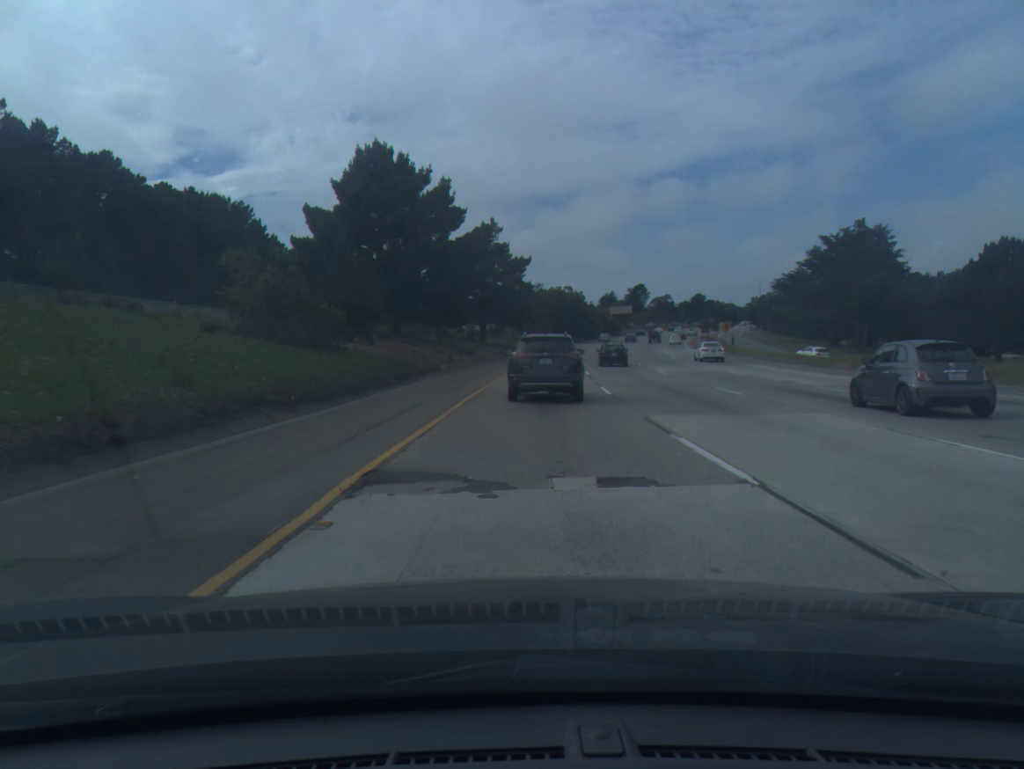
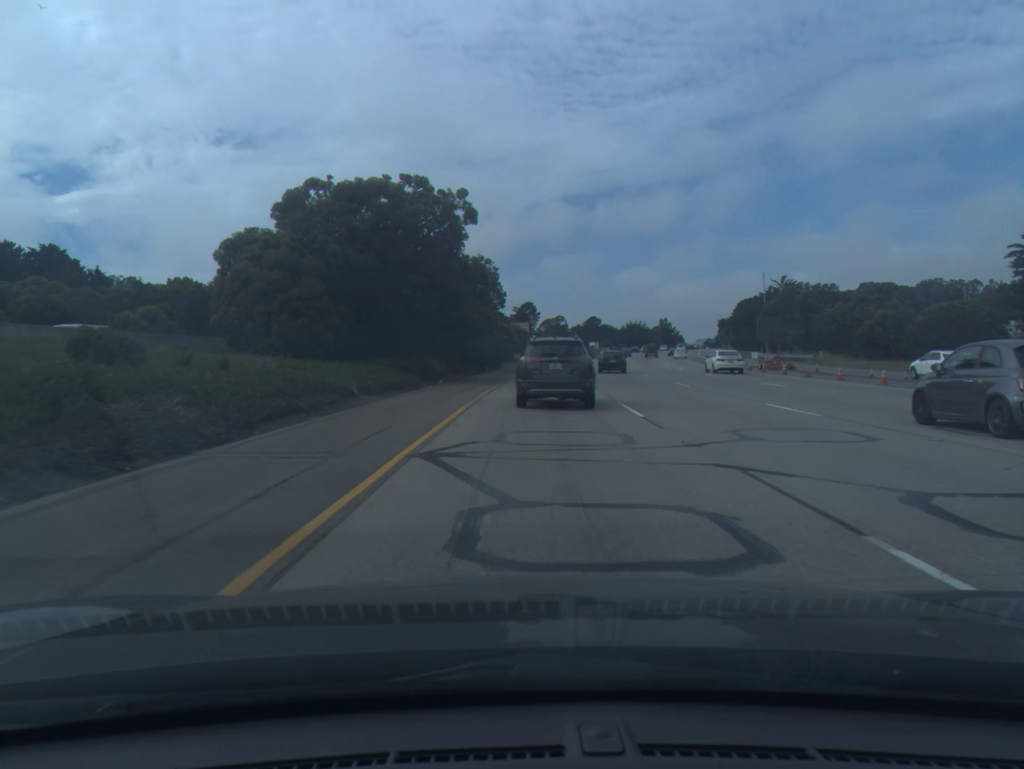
(+7.3, +93.9) m; +9°
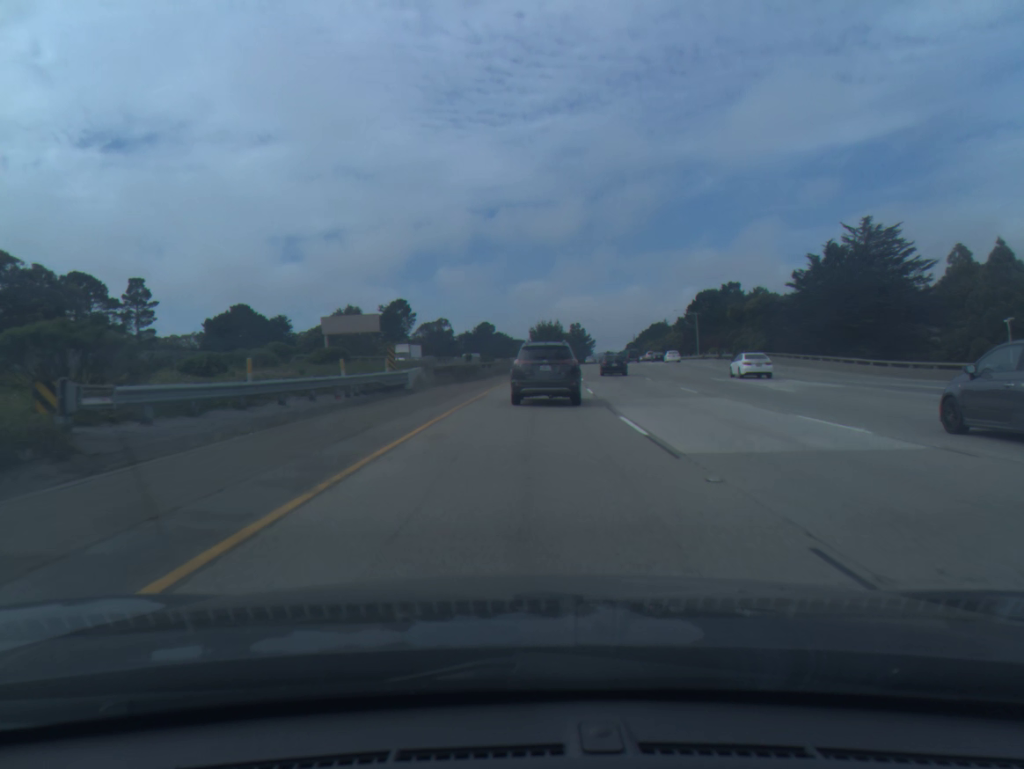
(+6.8, +91.0) m; +8°
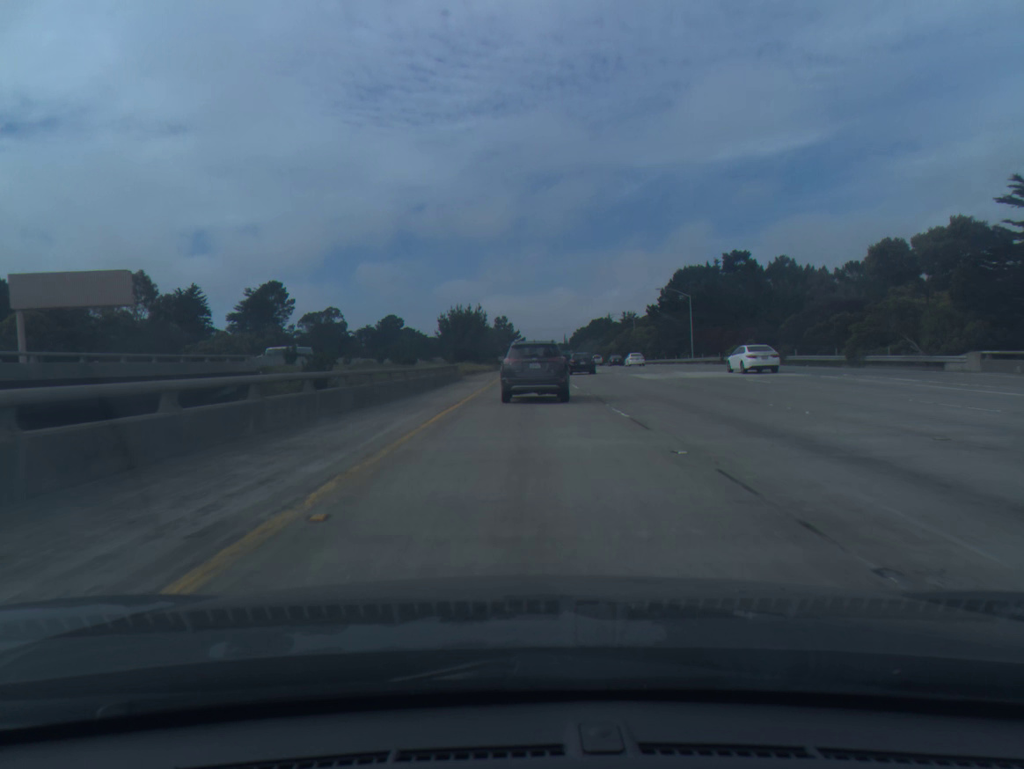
(+2.6, +55.6) m; +6°
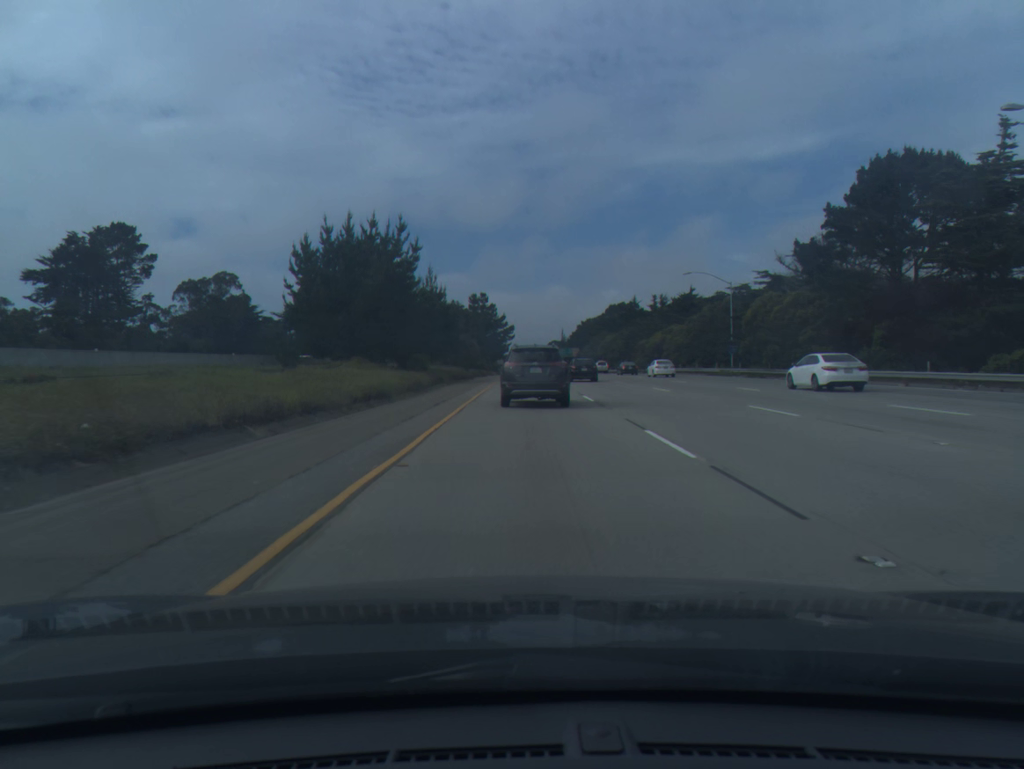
(+1.2, +75.8) m; +1°
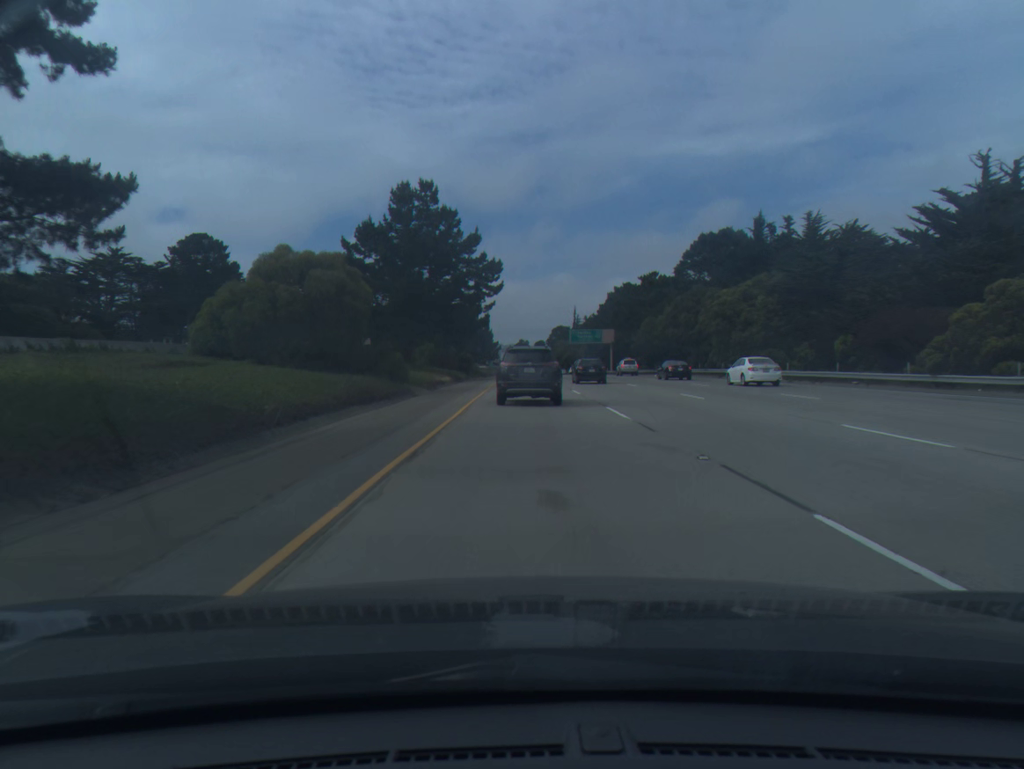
(+0.2, +93.6) m; 0°
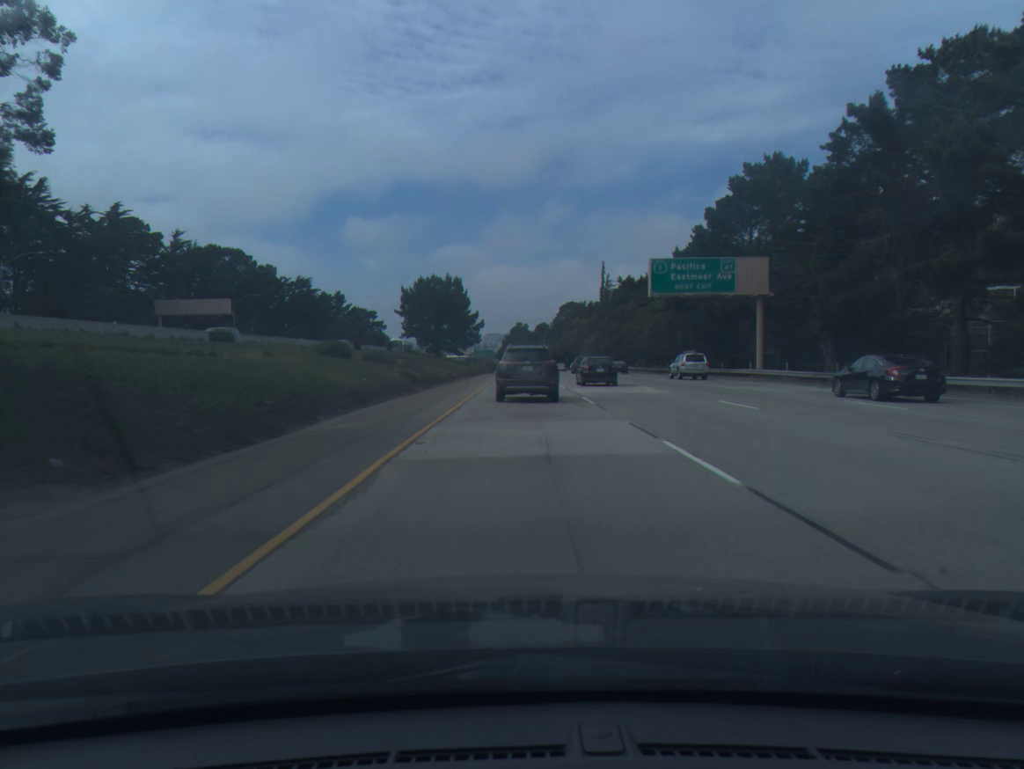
(+0.3, +94.0) m; 0°
